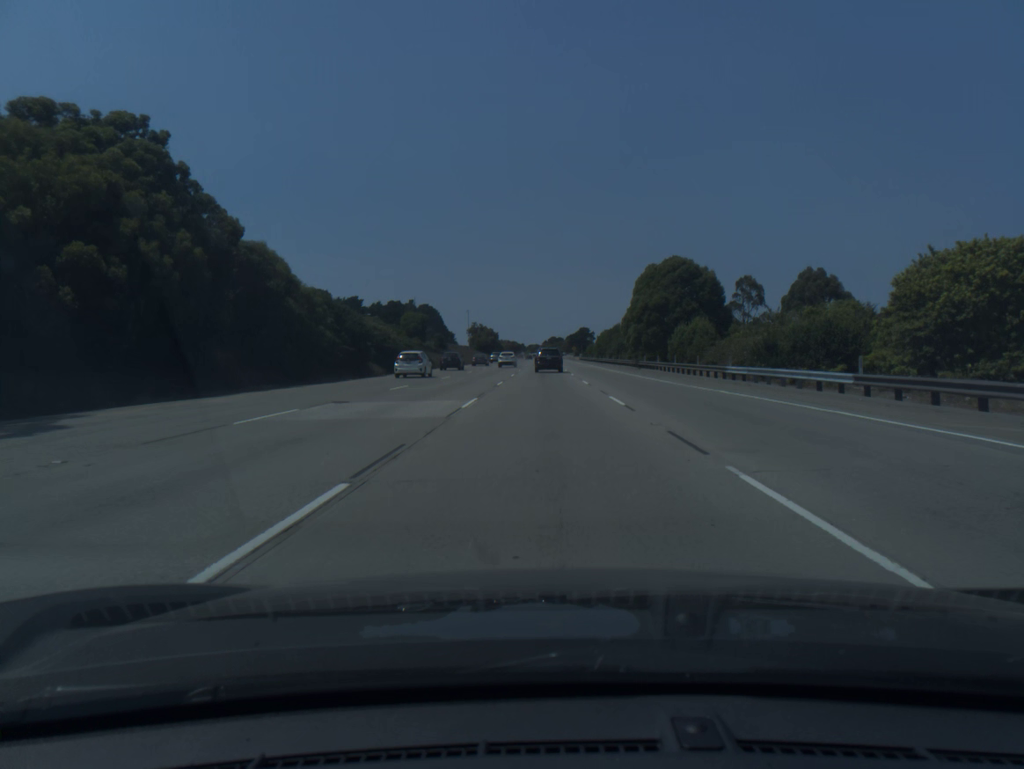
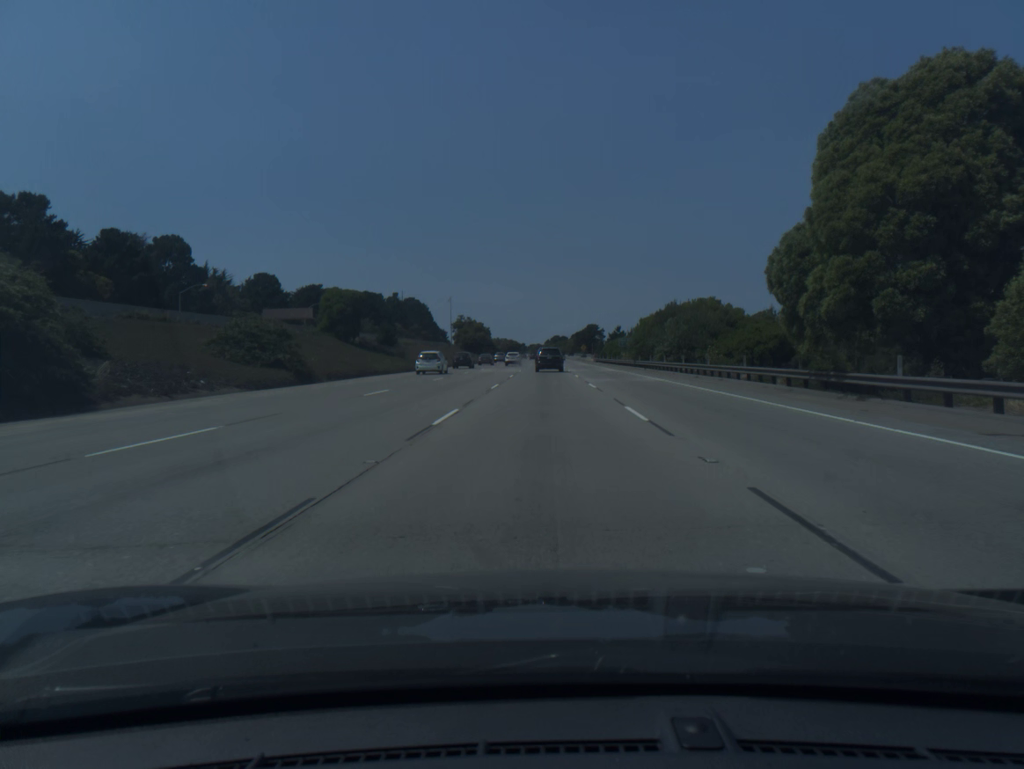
(0.0, +48.1) m; 0°
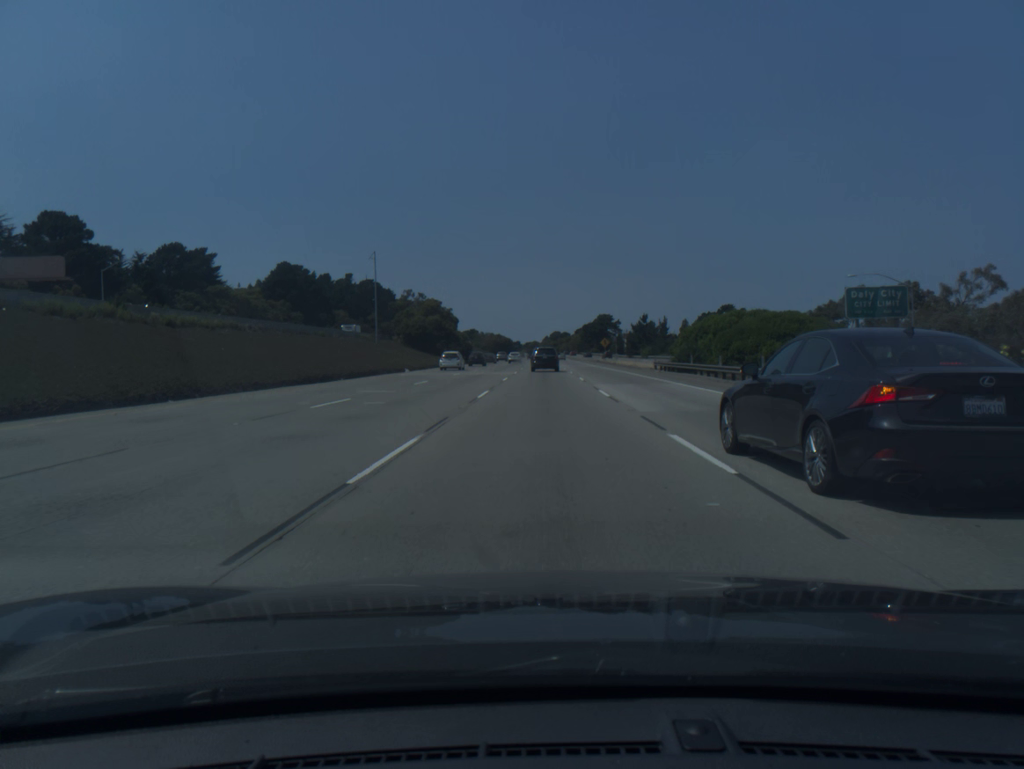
(+0.1, +78.9) m; 0°
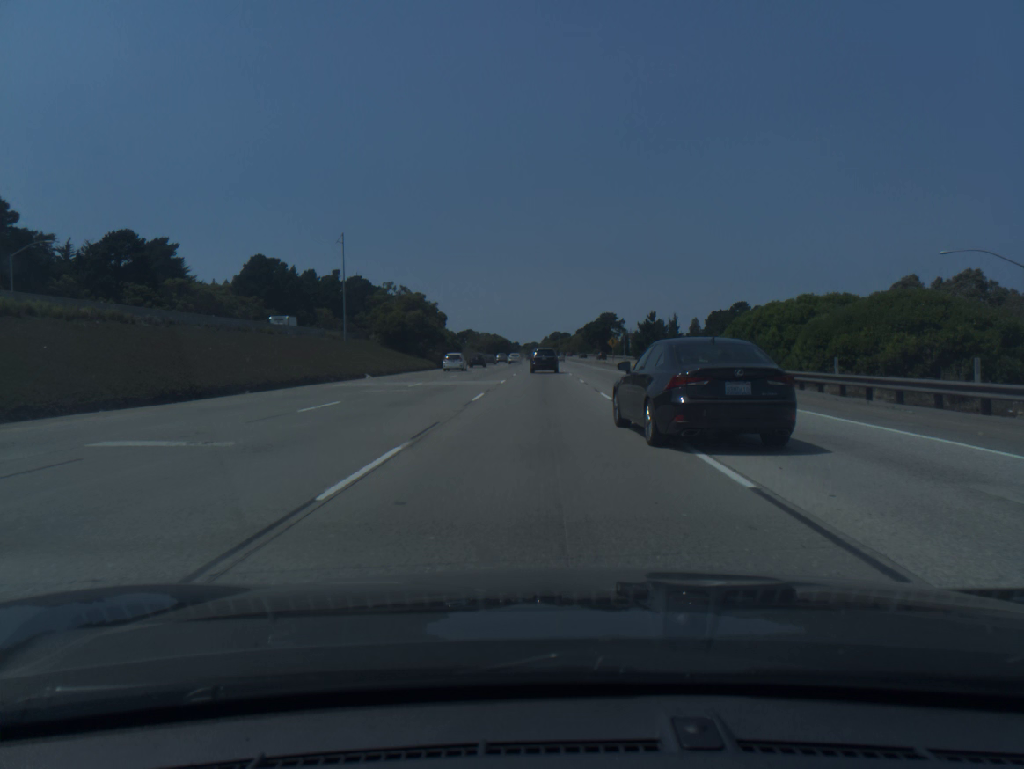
(0.0, +15.7) m; 0°
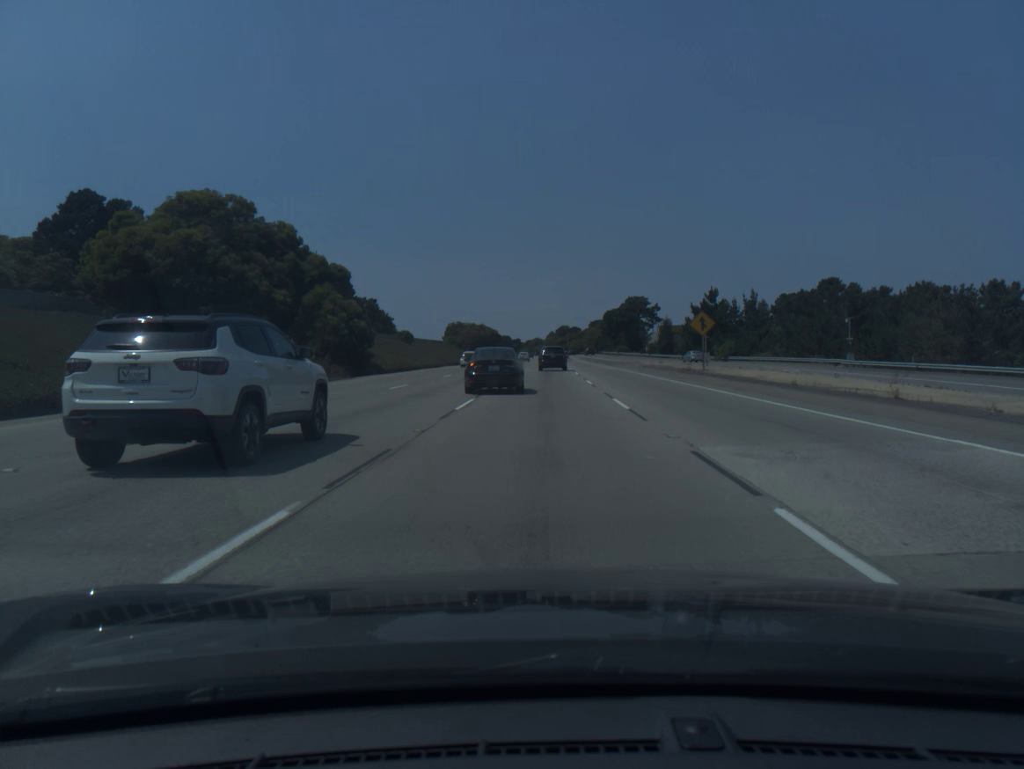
(0.0, +62.8) m; 0°
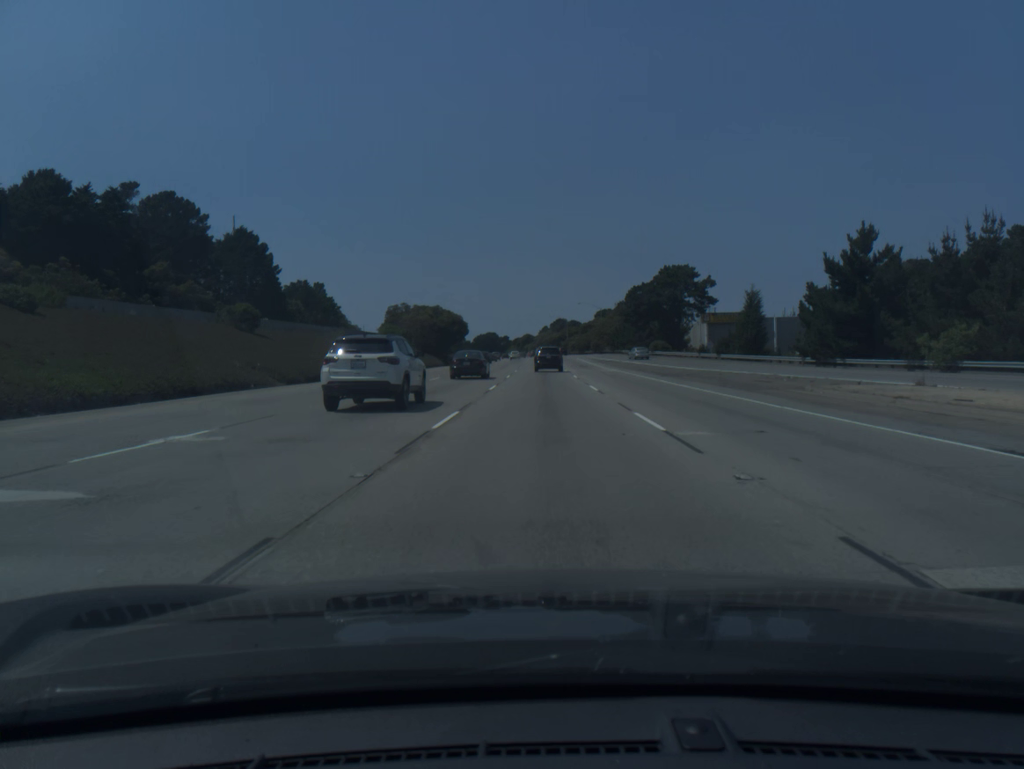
(+0.2, +62.6) m; +1°
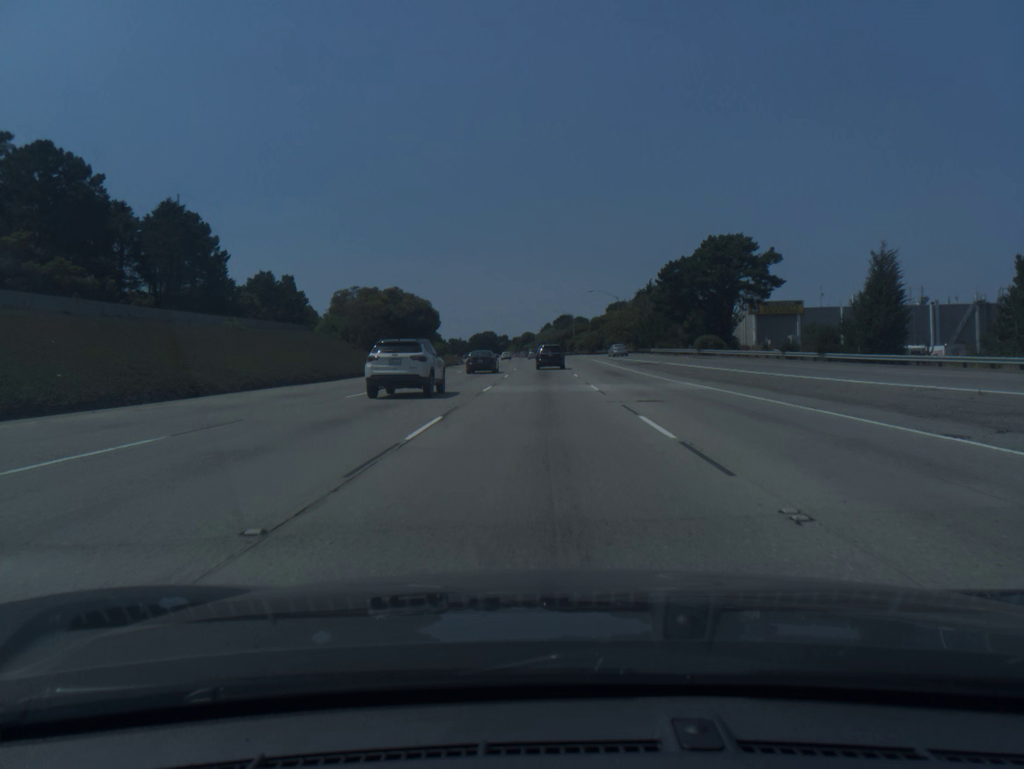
(-0.1, +31.0) m; 0°
